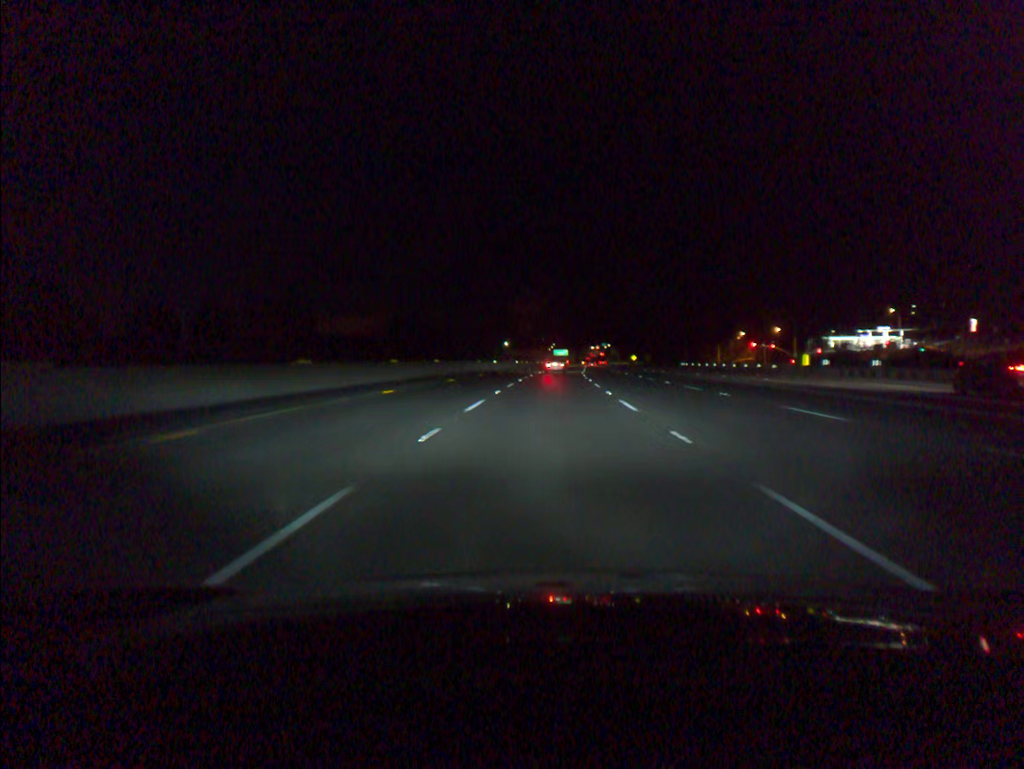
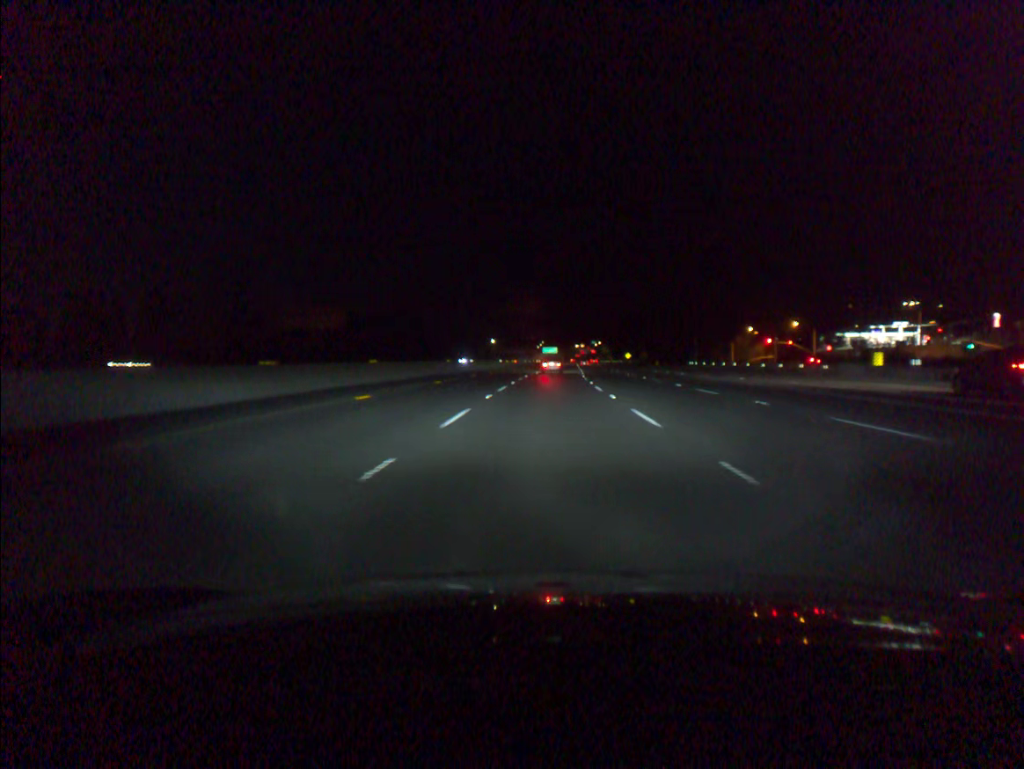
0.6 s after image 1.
(+0.1, +17.8) m; +1°
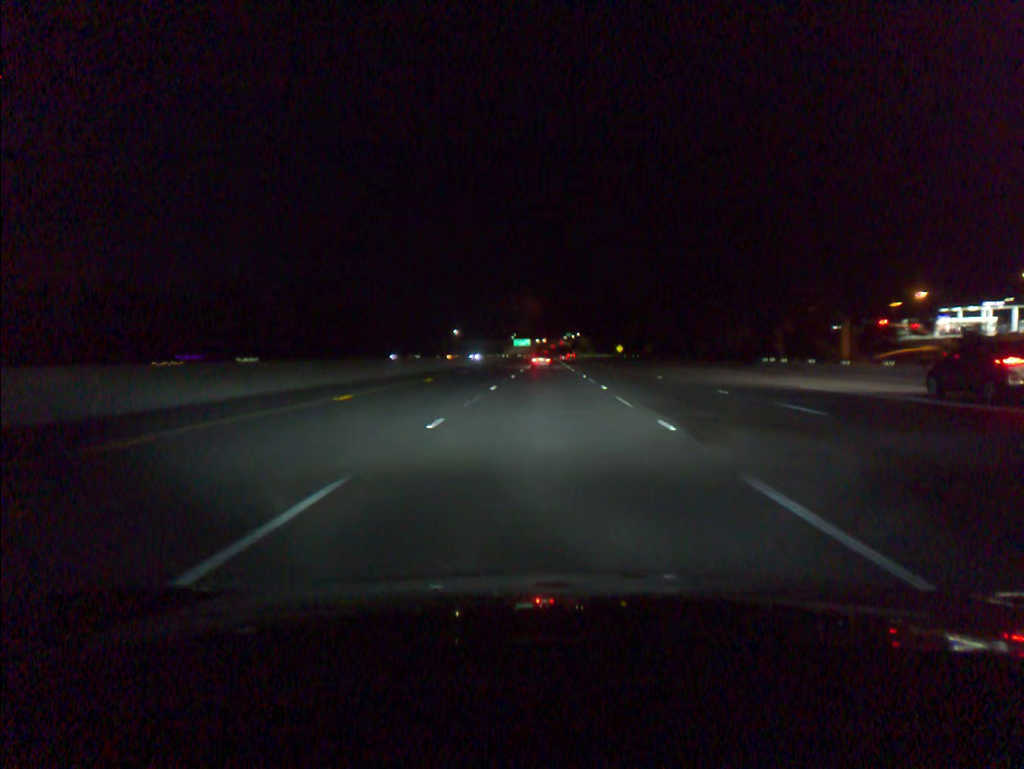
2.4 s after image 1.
(+1.0, +53.5) m; +2°
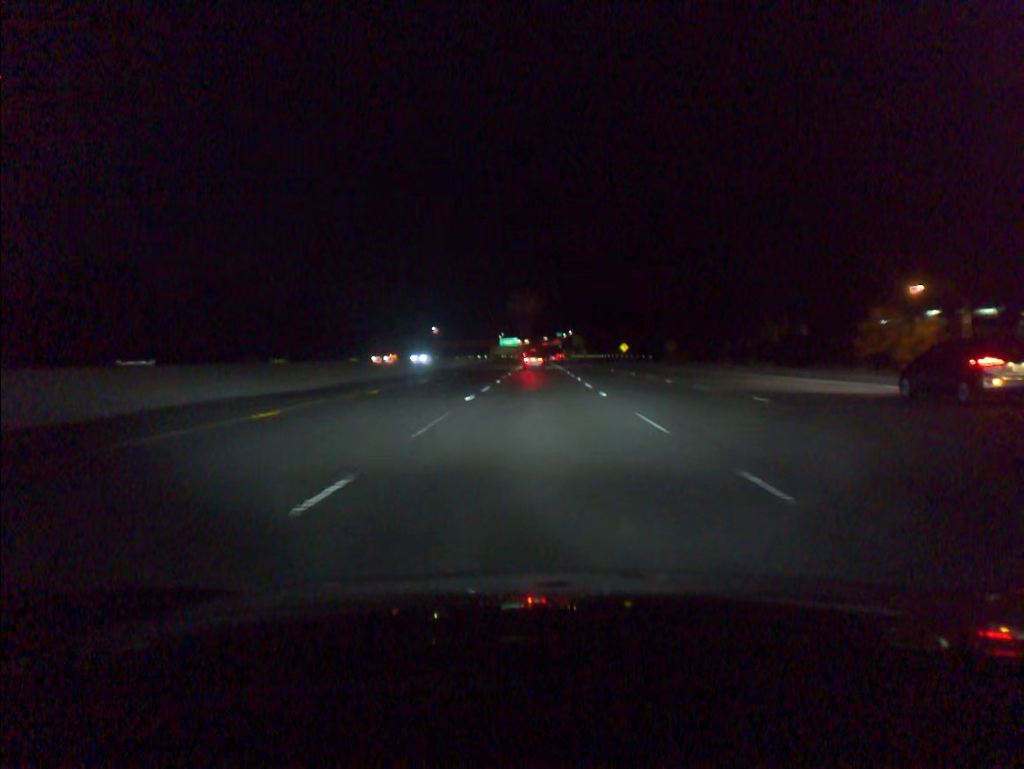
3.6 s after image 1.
(+0.3, +35.6) m; +1°
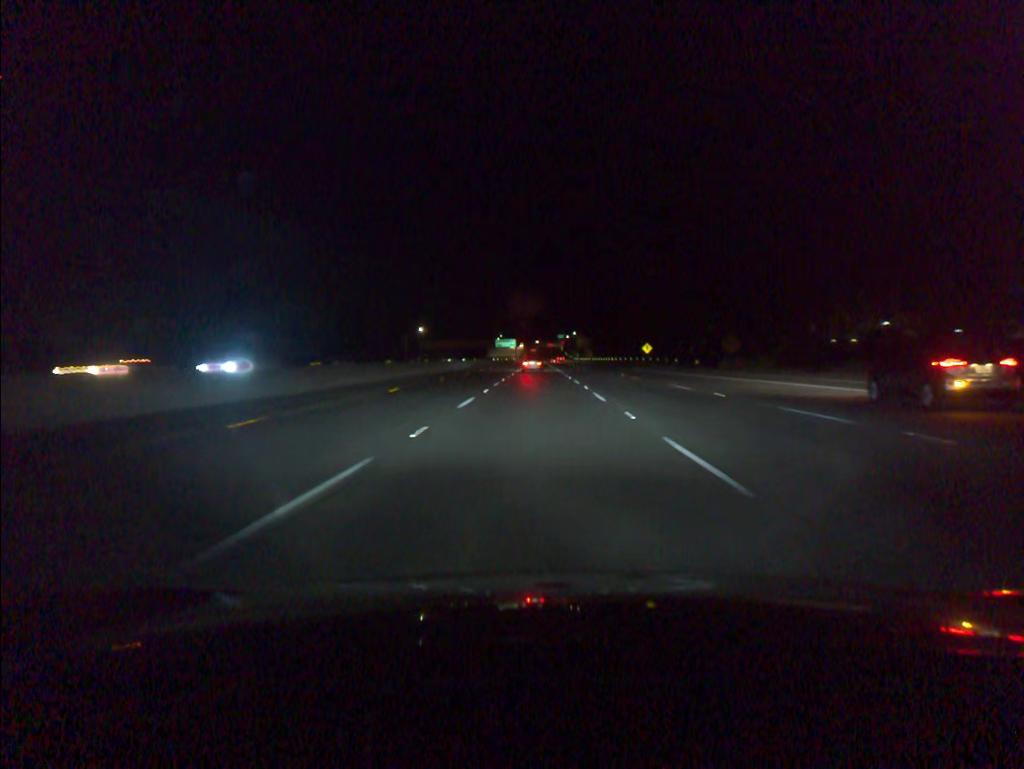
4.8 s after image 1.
(+0.1, +35.5) m; 0°
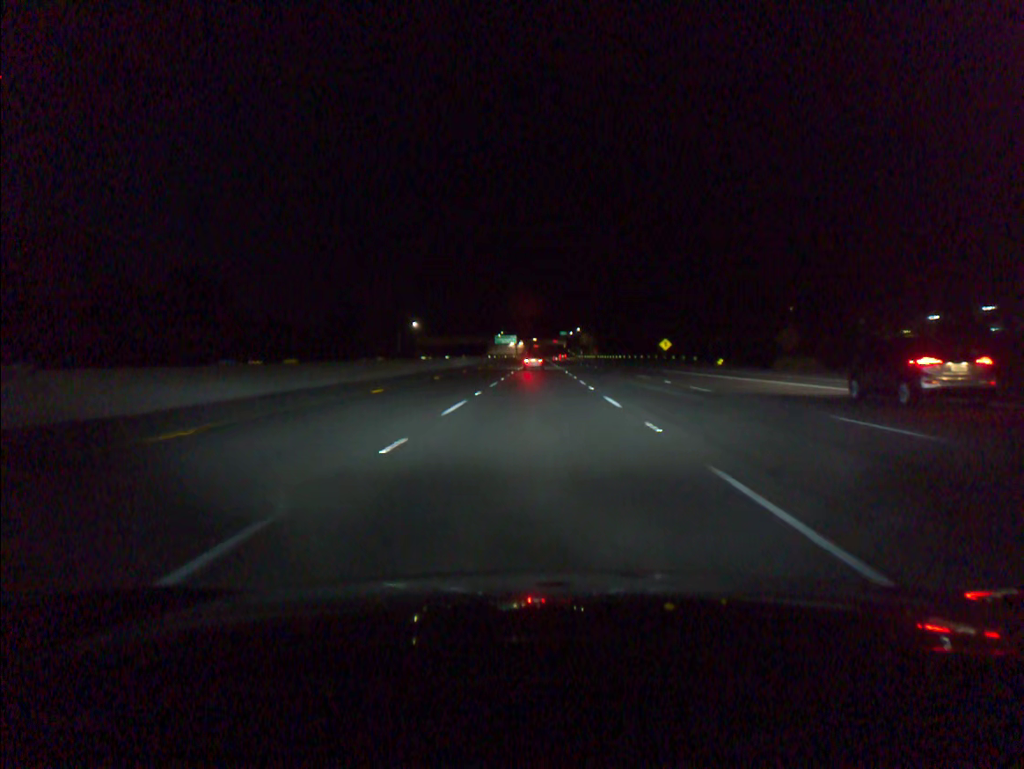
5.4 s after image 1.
(0.0, +17.7) m; 0°
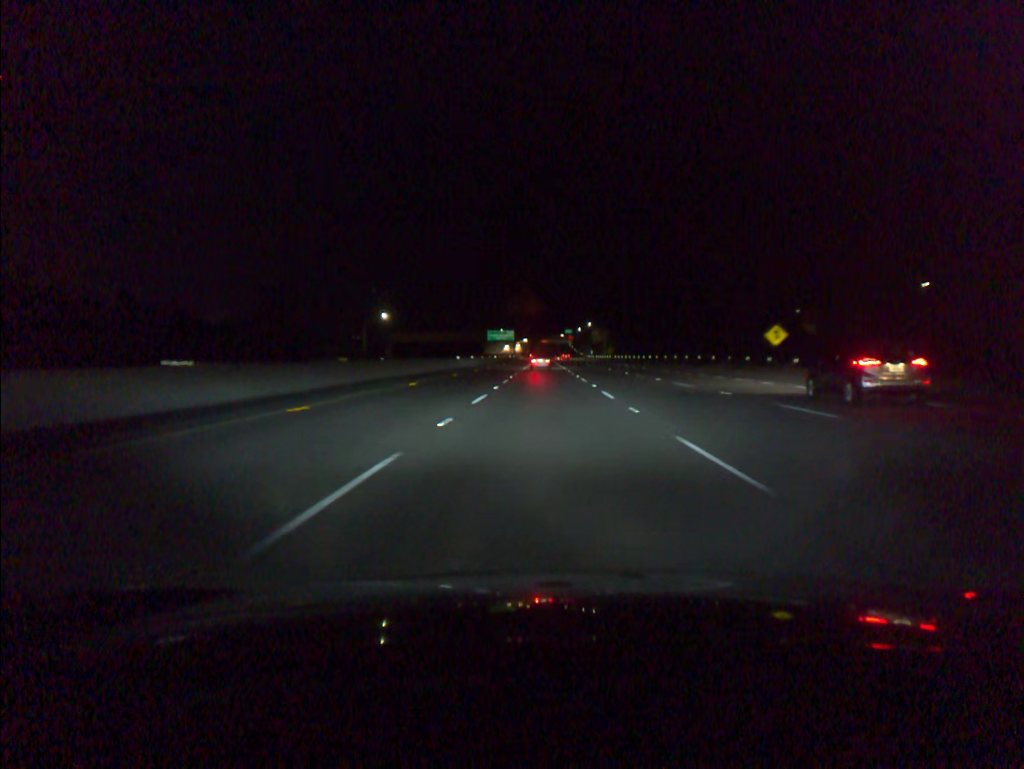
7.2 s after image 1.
(-0.2, +53.1) m; 0°
